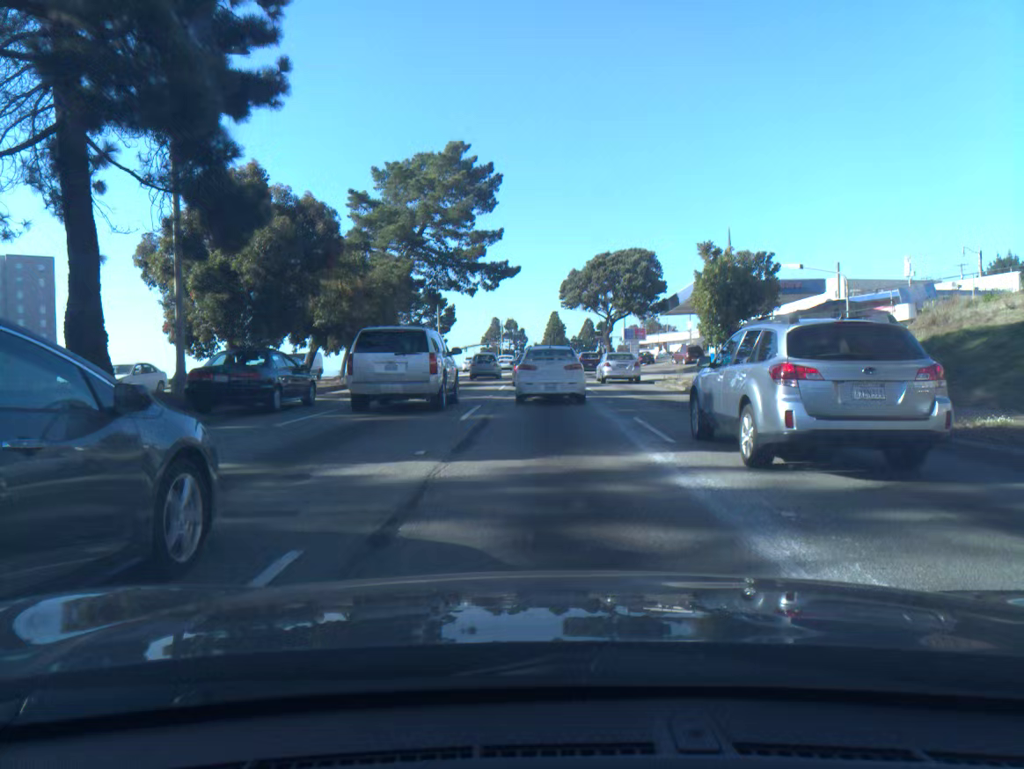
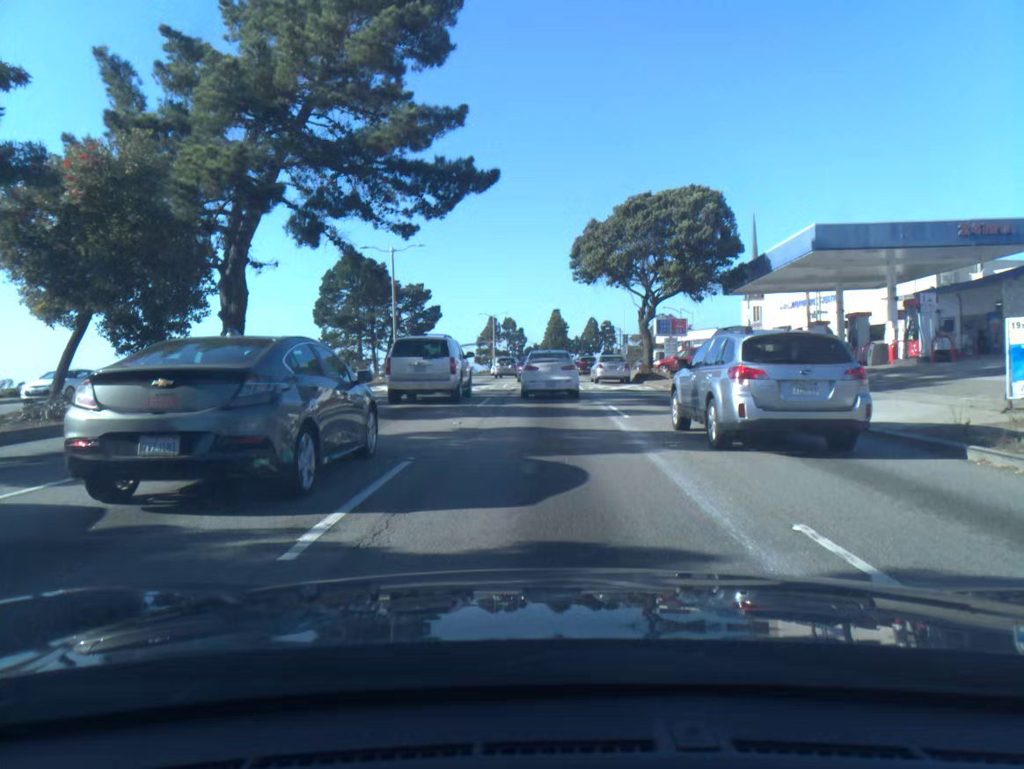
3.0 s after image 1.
(+0.1, +24.6) m; 0°
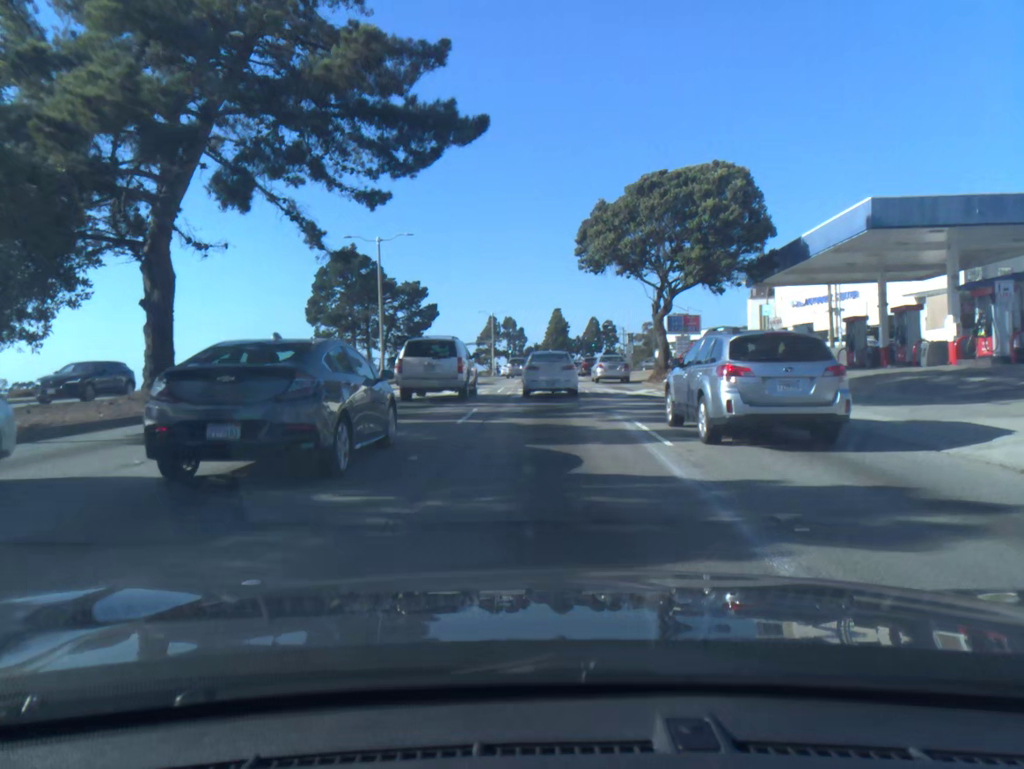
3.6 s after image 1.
(0.0, +5.1) m; 0°
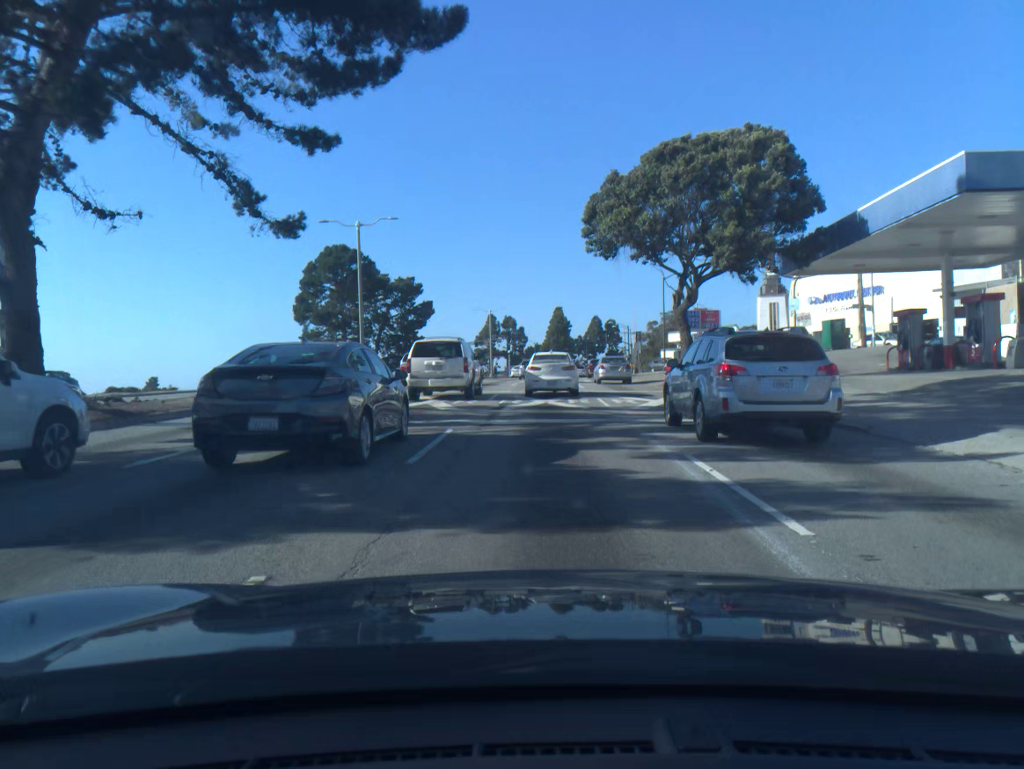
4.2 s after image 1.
(0.0, +5.4) m; 0°
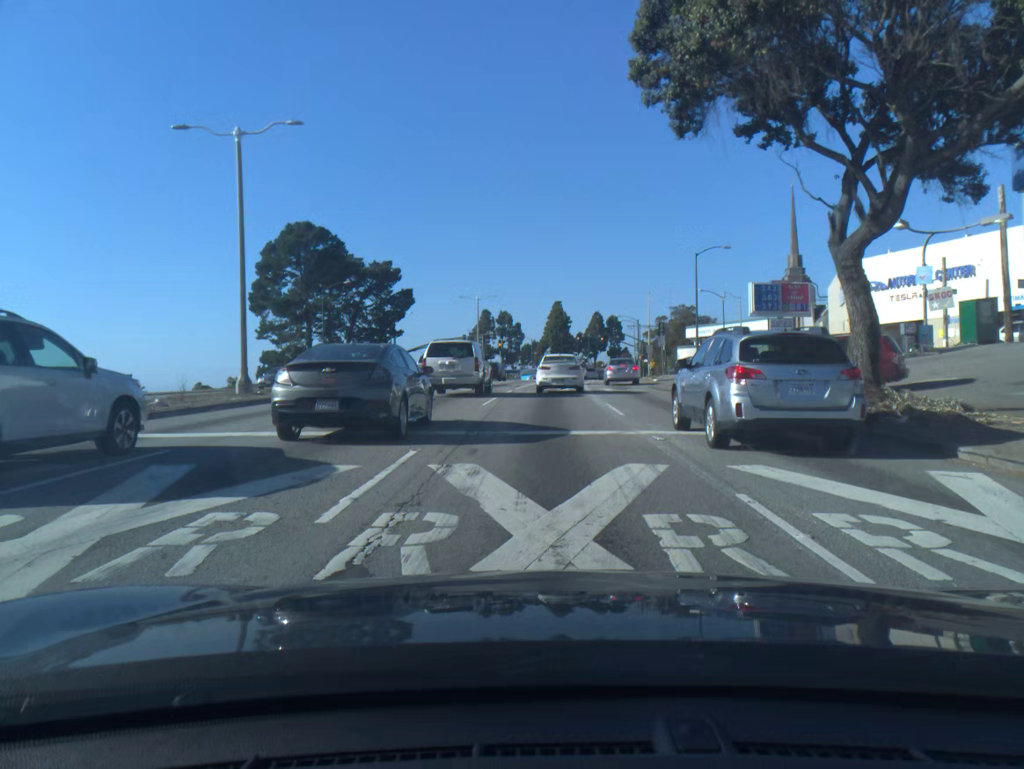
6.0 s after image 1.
(0.0, +17.7) m; 0°
